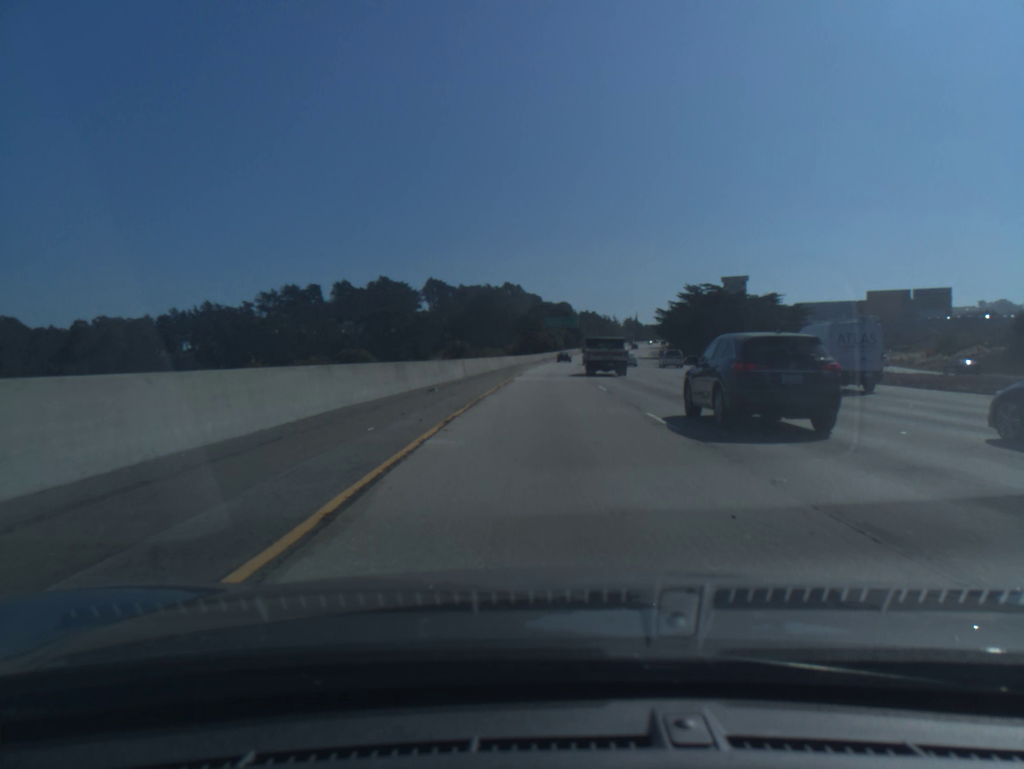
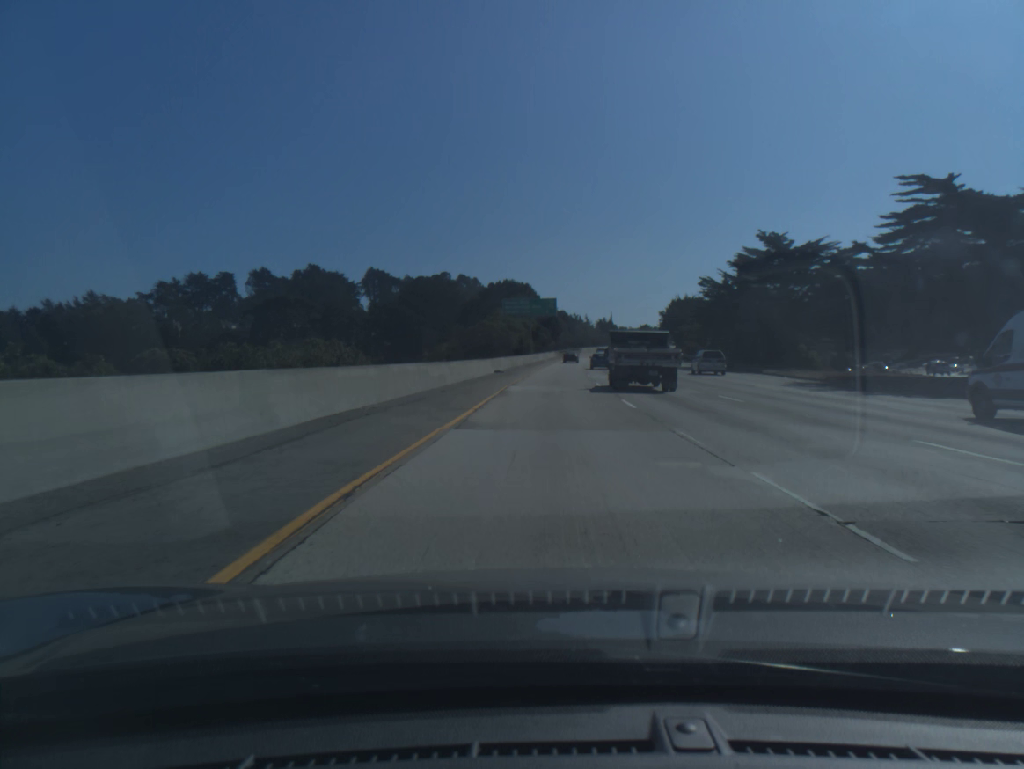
(+1.4, +66.8) m; +3°
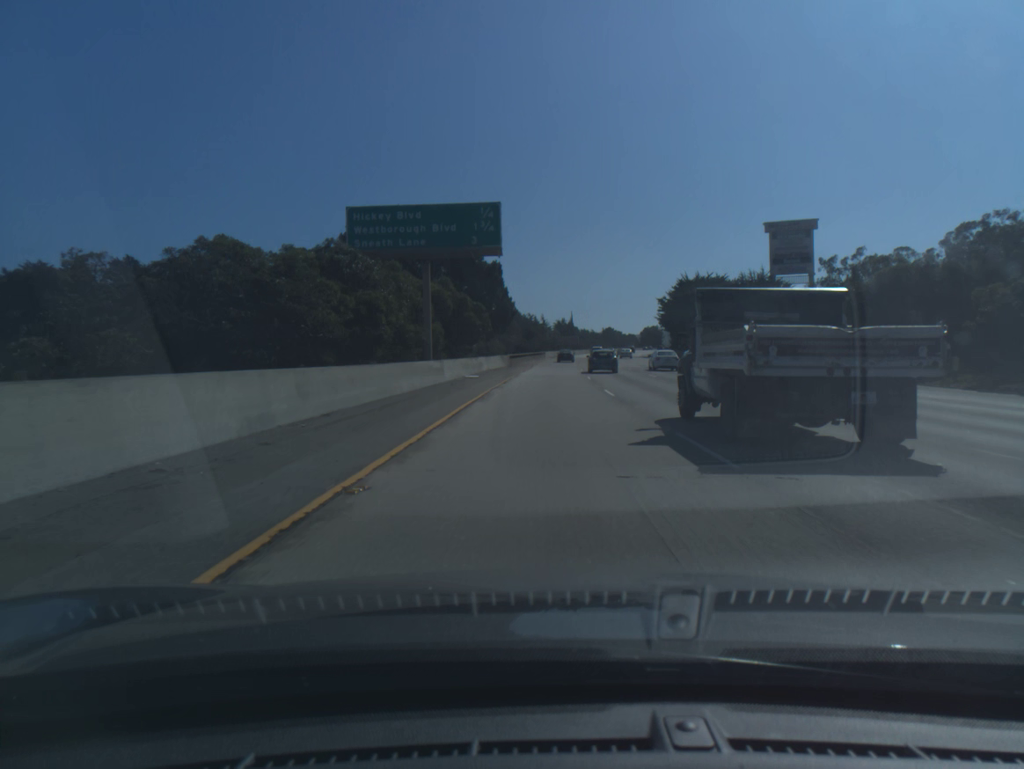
(+2.3, +69.6) m; +4°
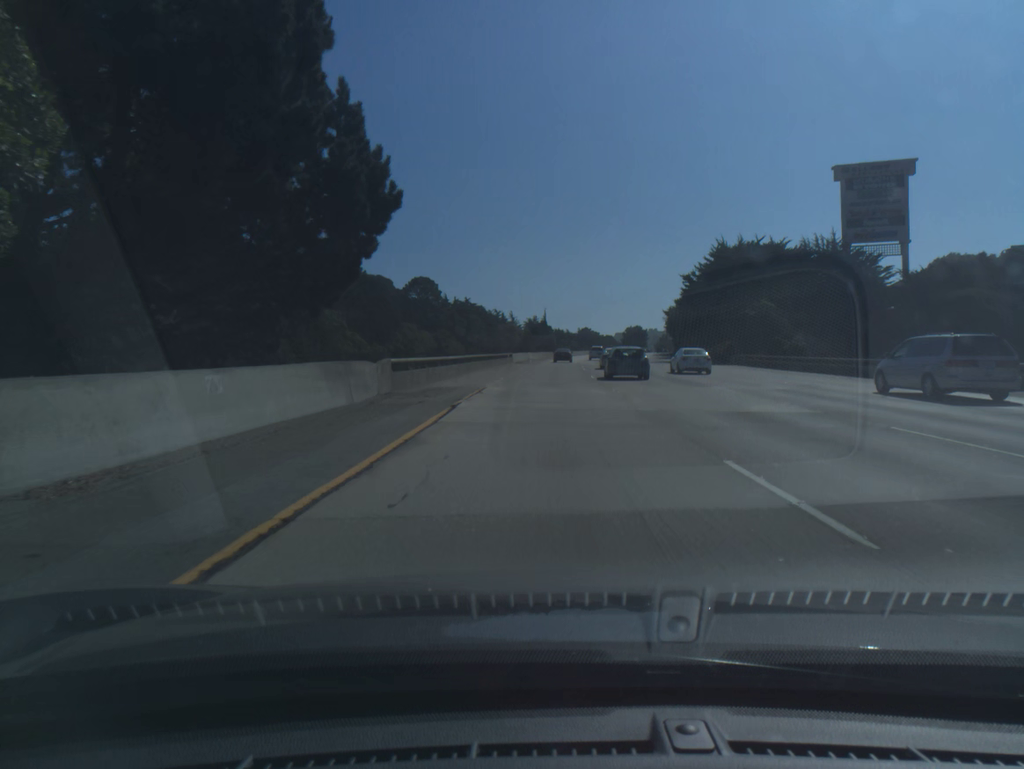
(+0.8, +47.5) m; +2°
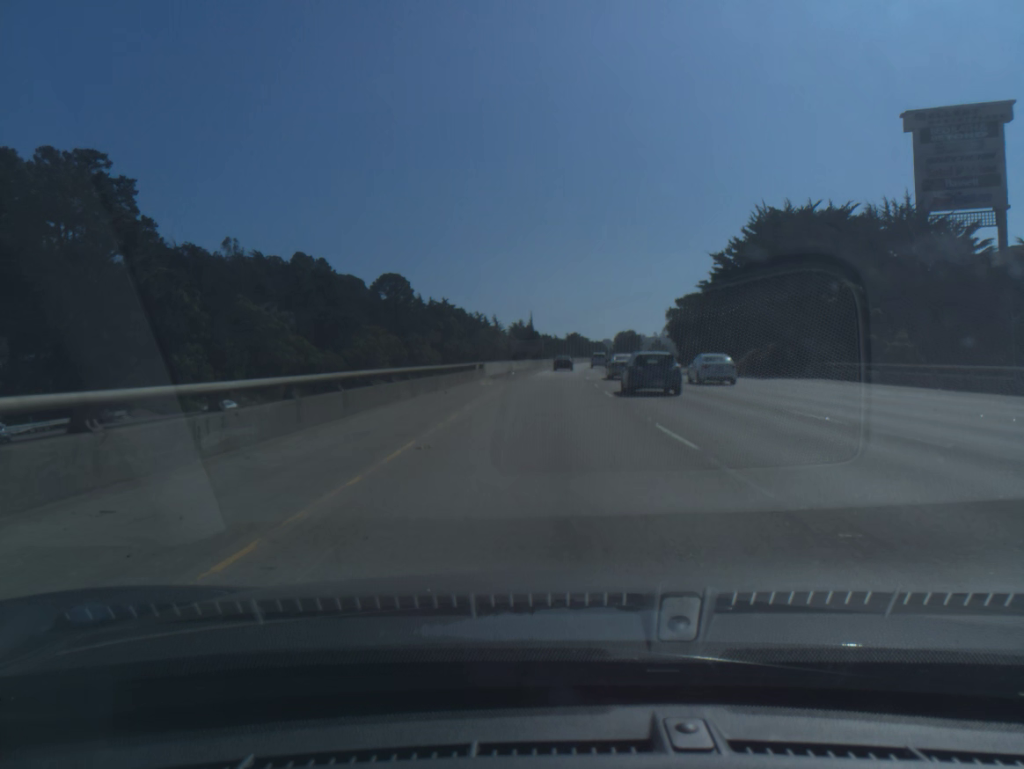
(+0.2, +23.7) m; +1°
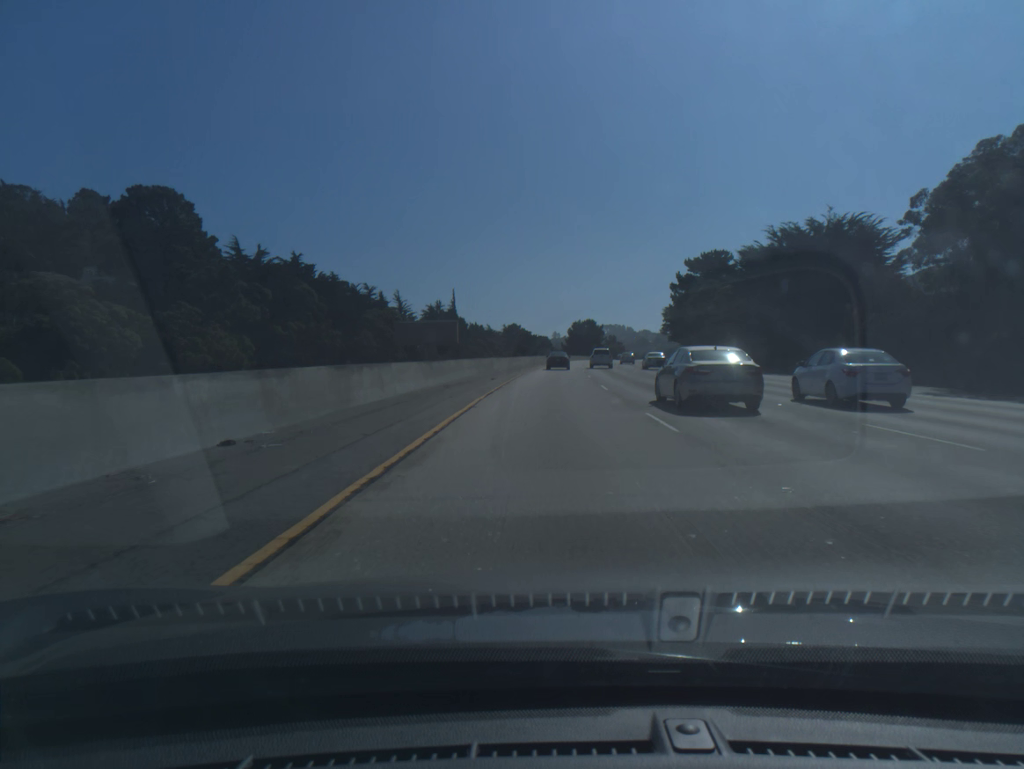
(+3.3, +92.2) m; +5°
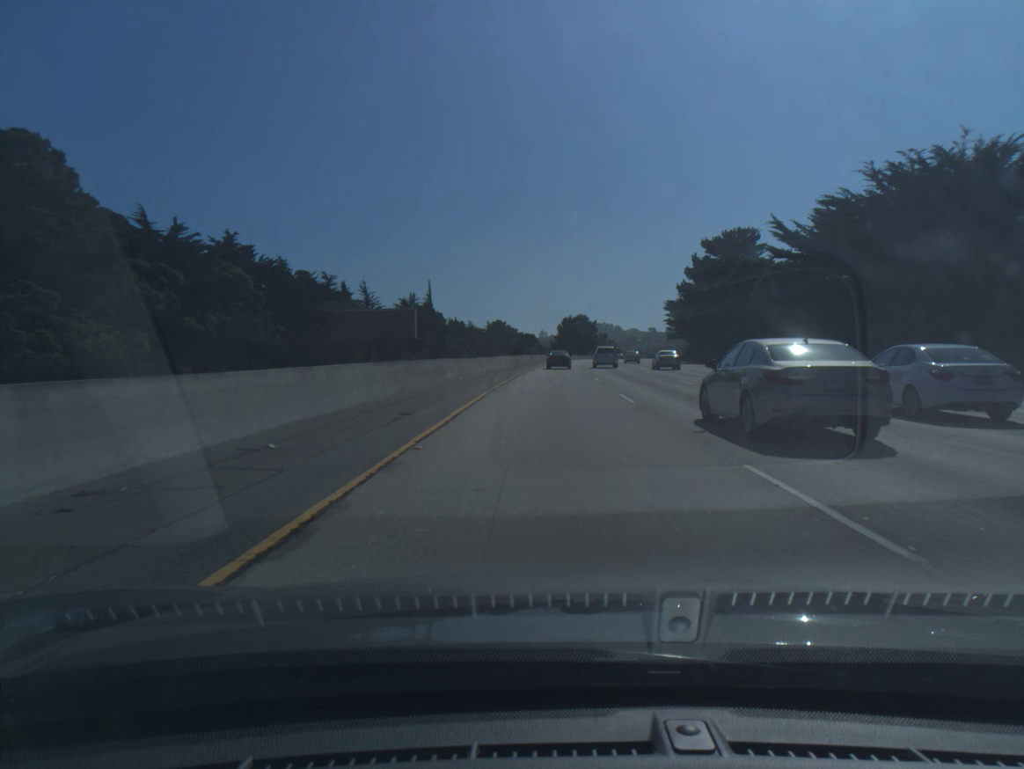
(+0.2, +22.7) m; +1°
